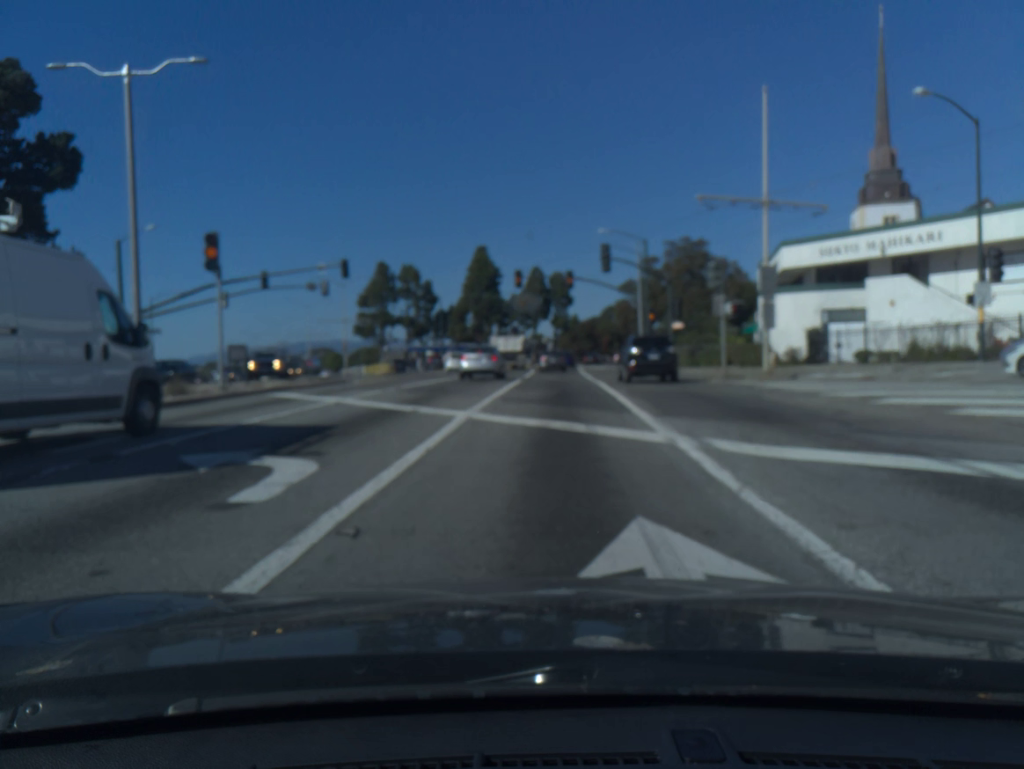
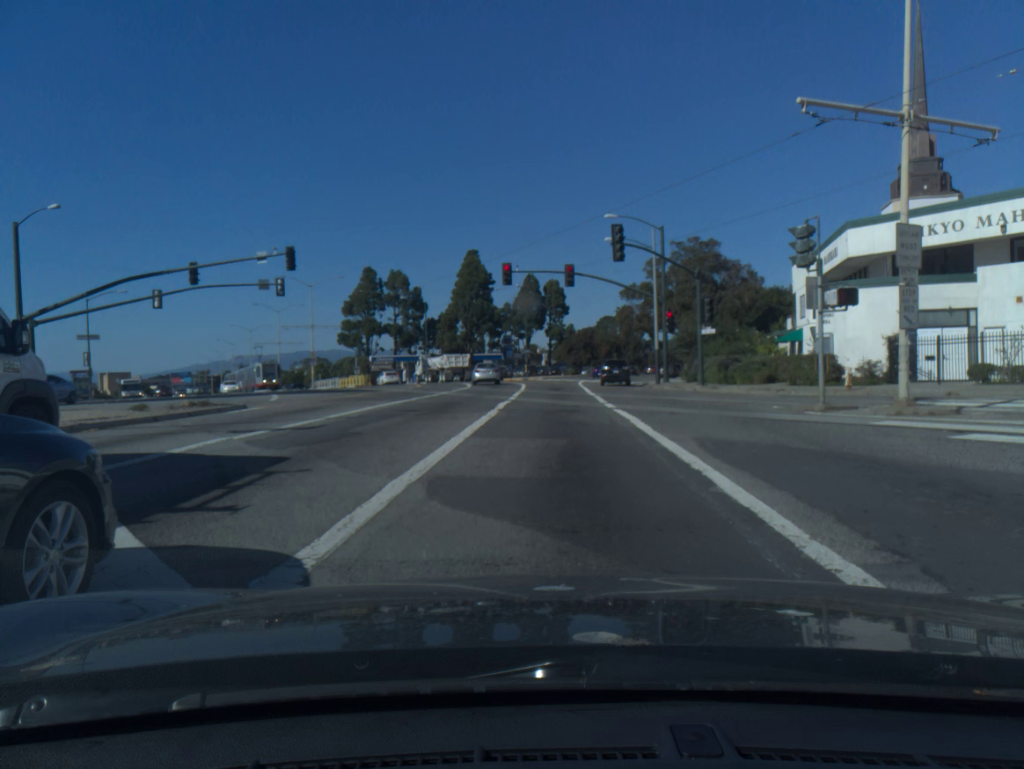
(+0.1, +11.9) m; 0°
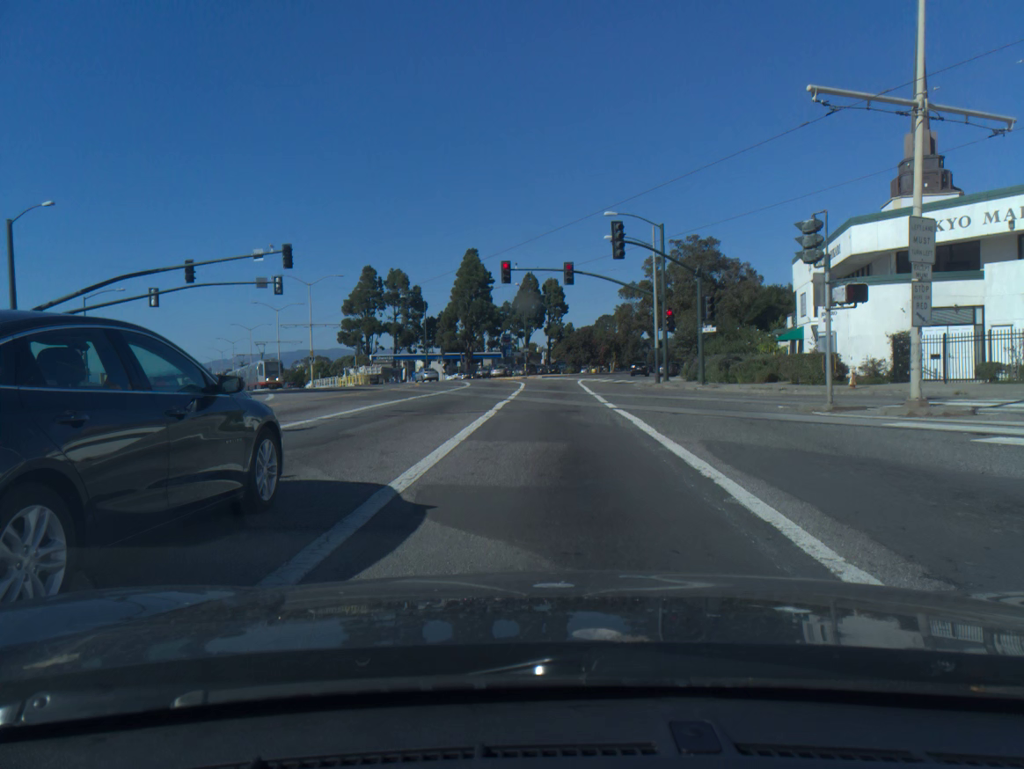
(0.0, +0.7) m; 0°
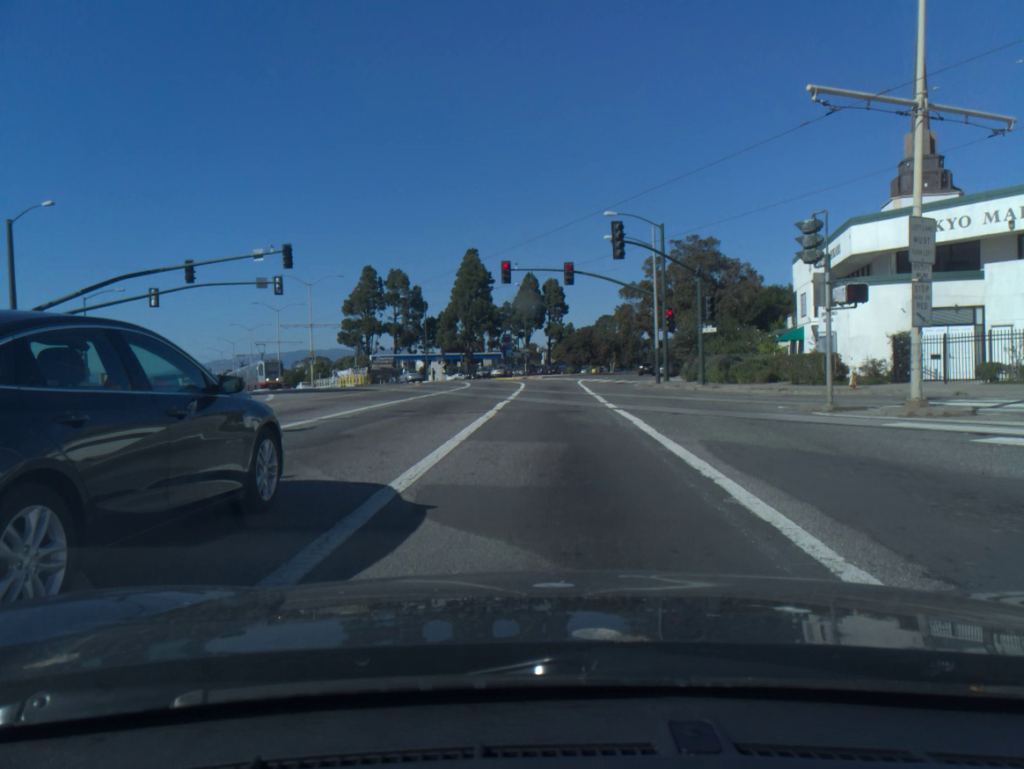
(0.0, 0.0) m; 0°
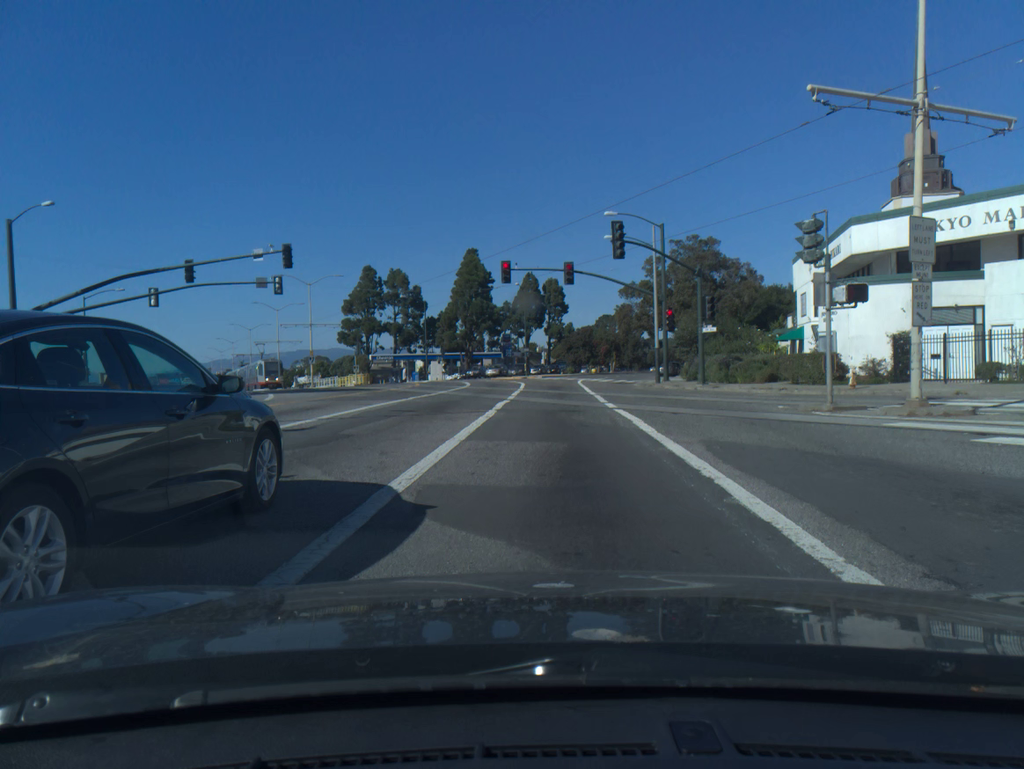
(0.0, -0.1) m; 0°
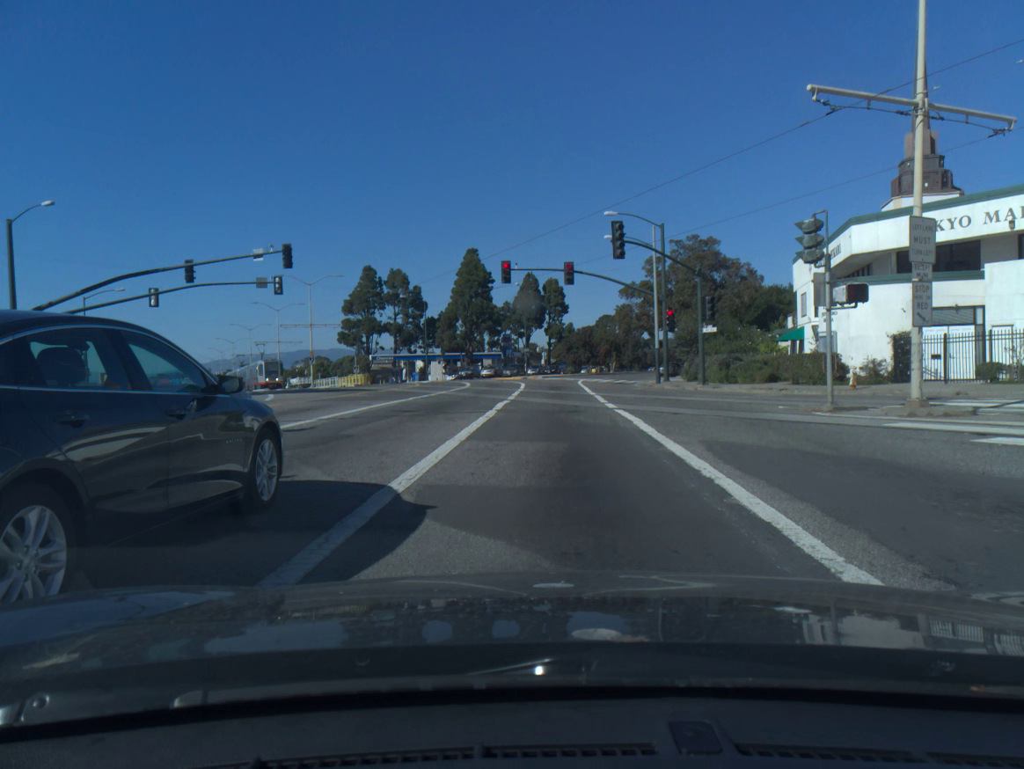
(0.0, 0.0) m; 0°
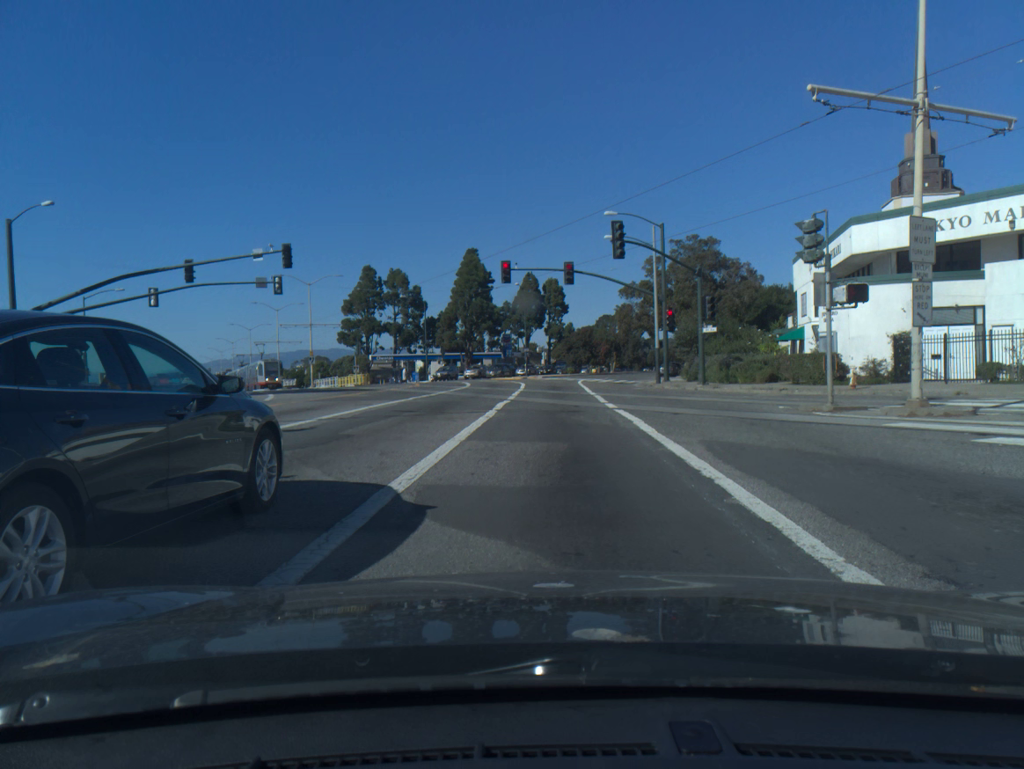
(0.0, 0.0) m; 0°
